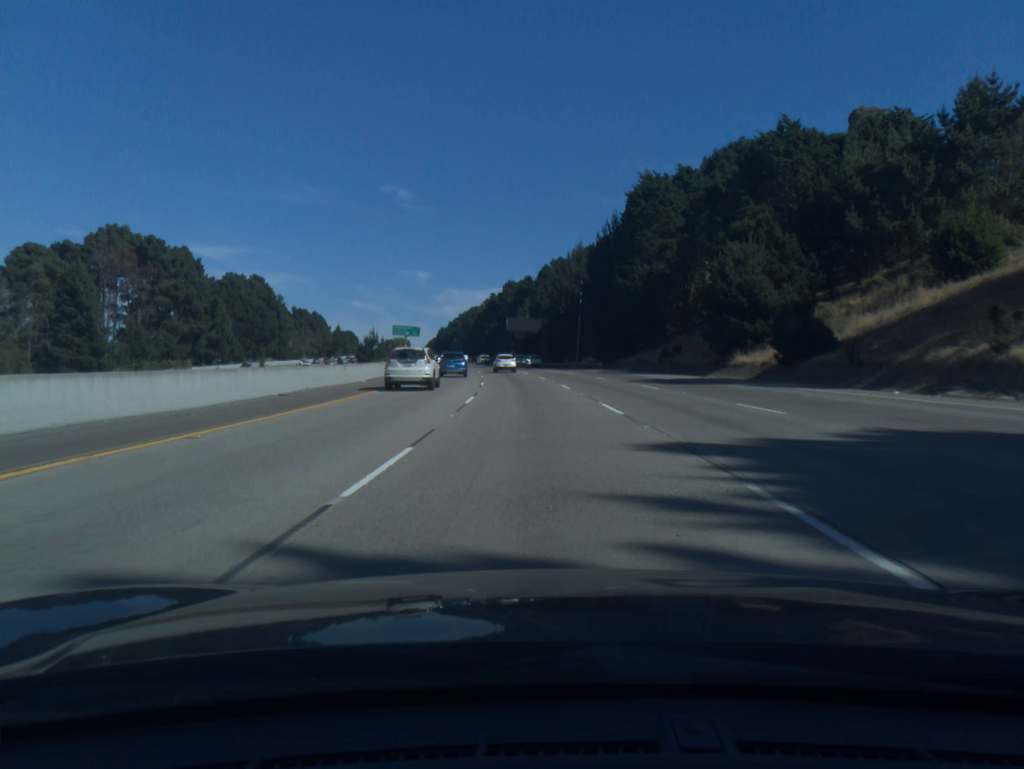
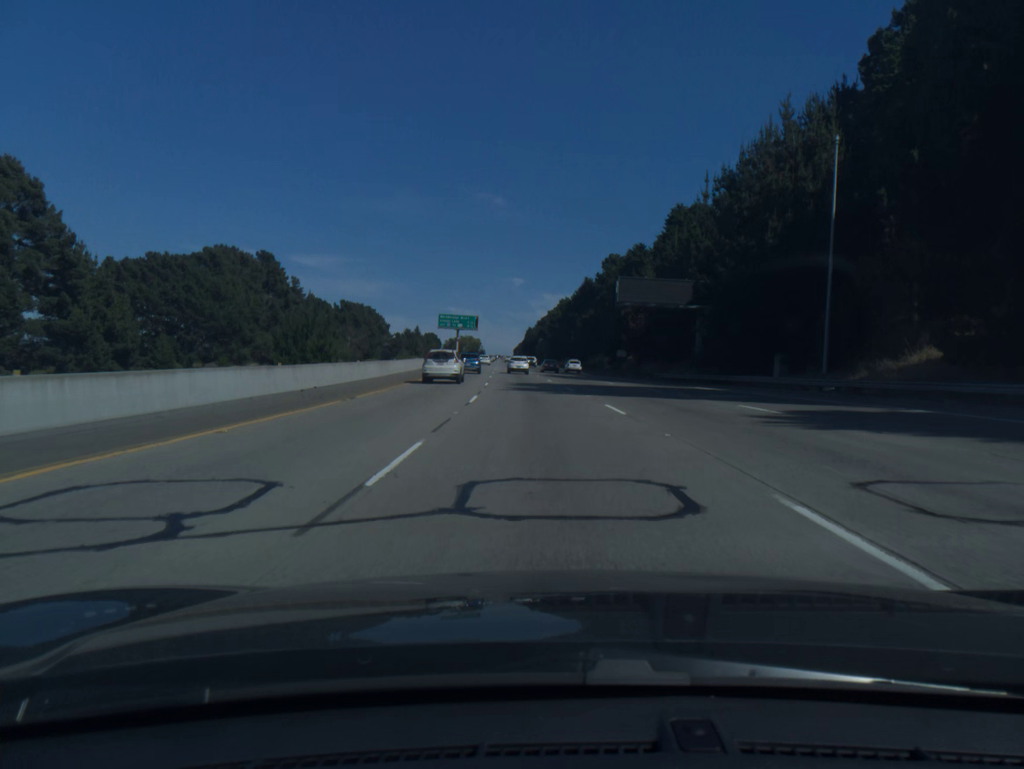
(-4.2, +72.2) m; -7°
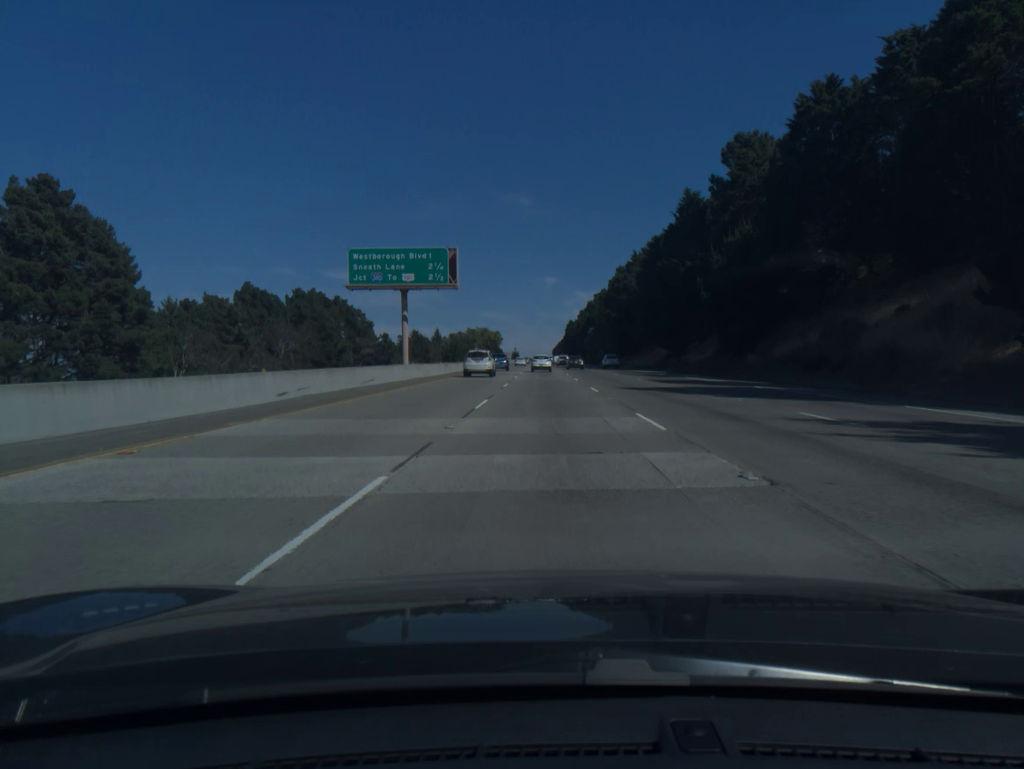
(-3.7, +90.8) m; -3°
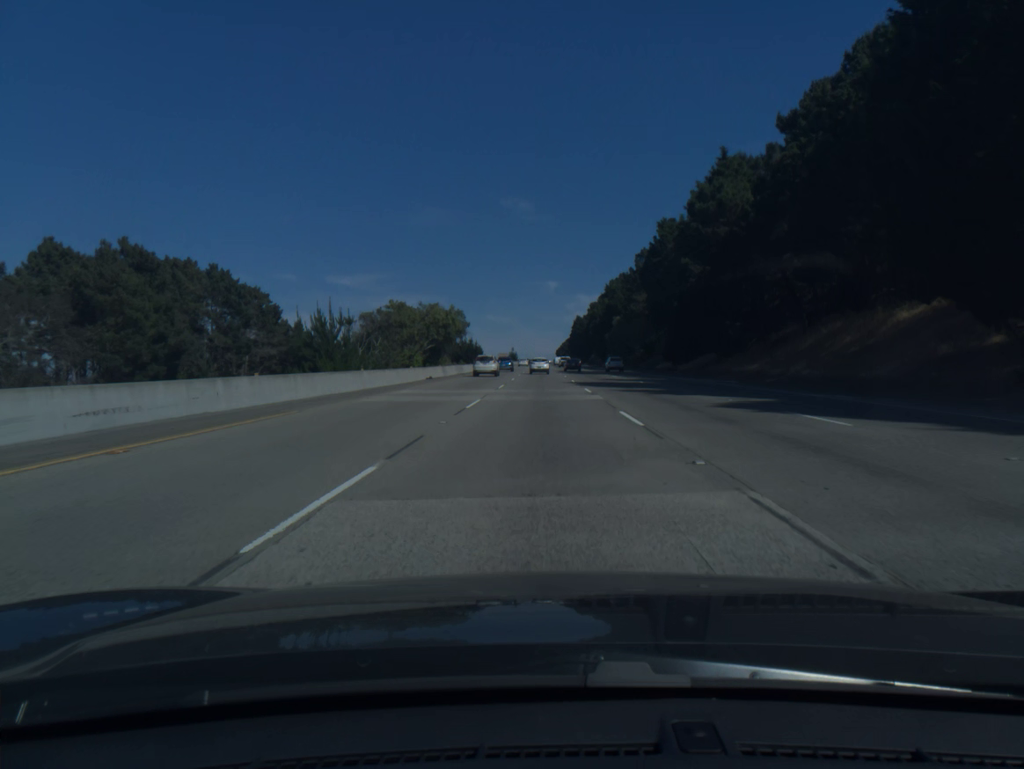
(+0.1, +72.7) m; 0°
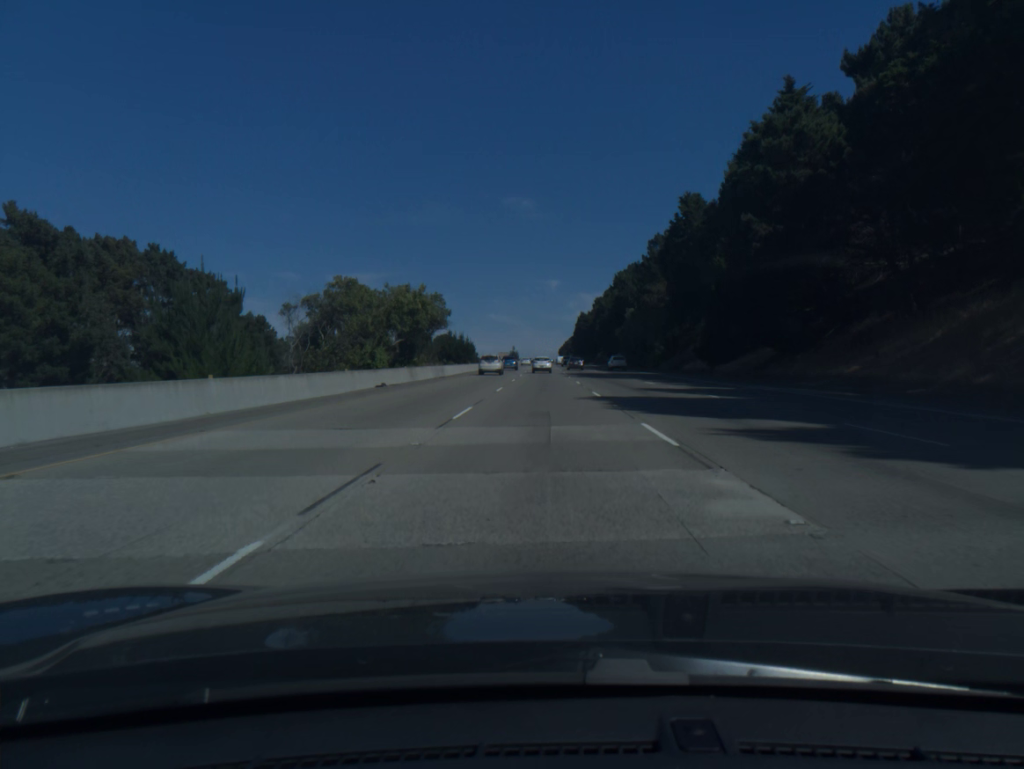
(0.0, +18.2) m; 0°
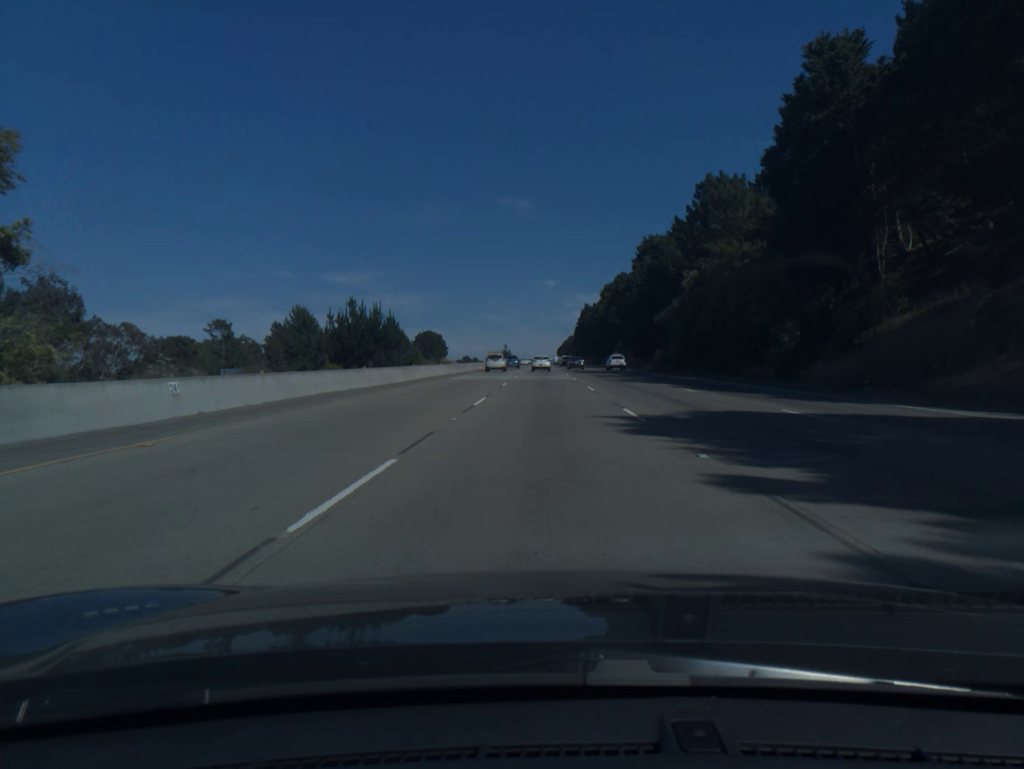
(0.0, +54.5) m; 0°
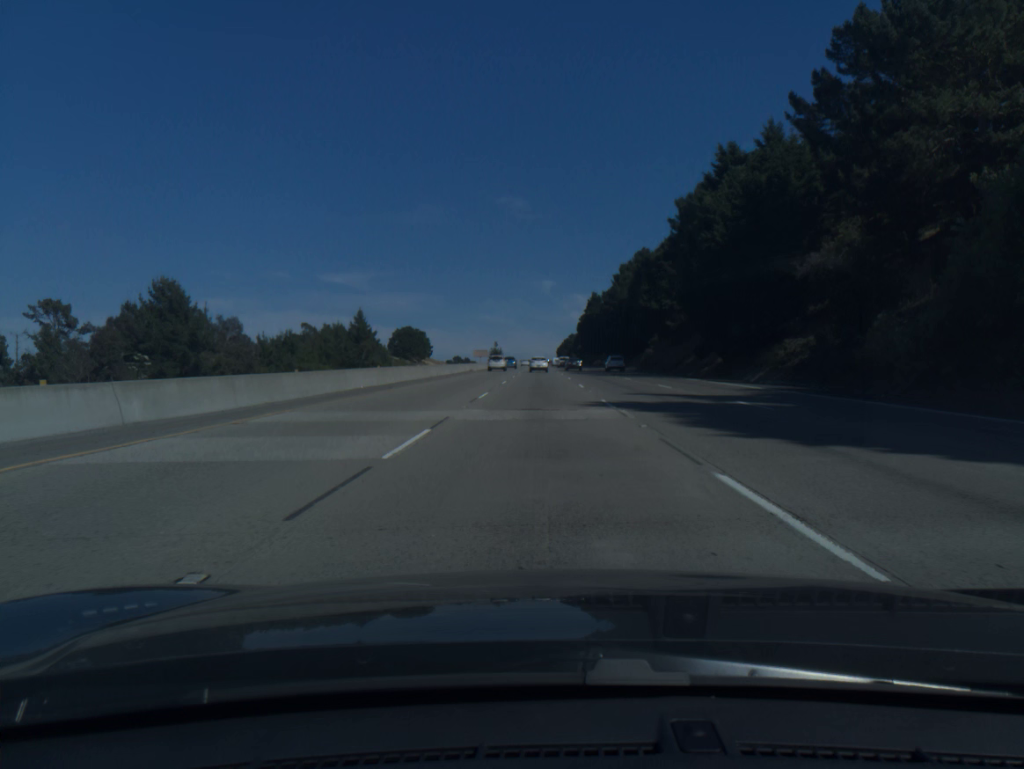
(+0.1, +54.5) m; 0°
